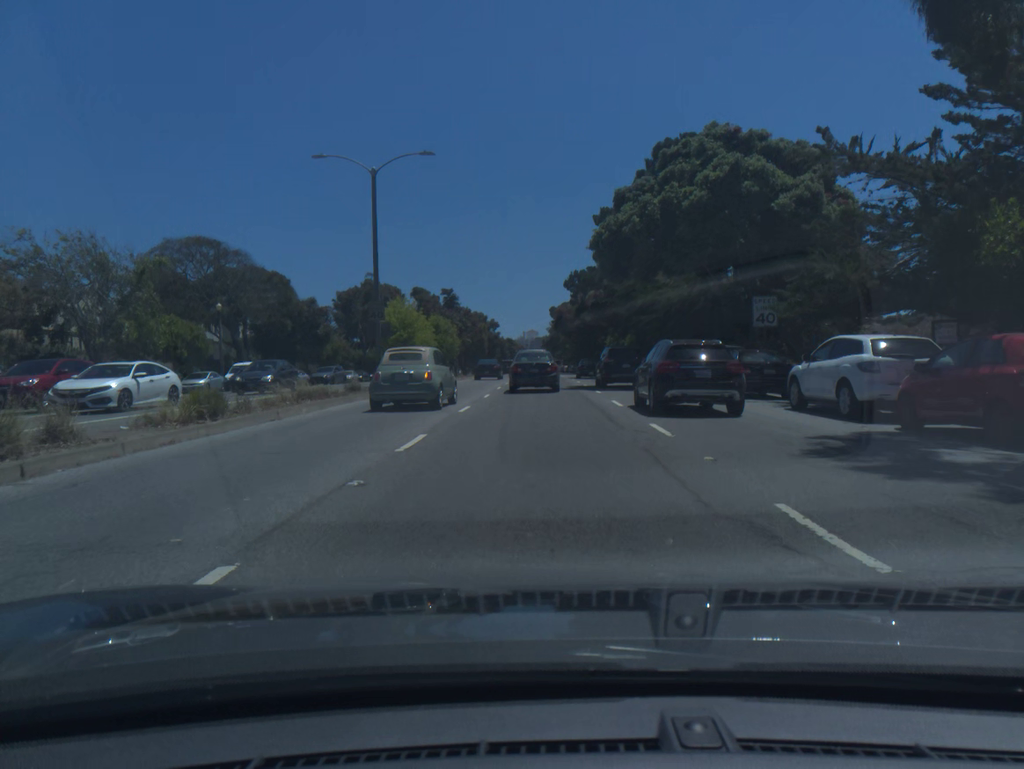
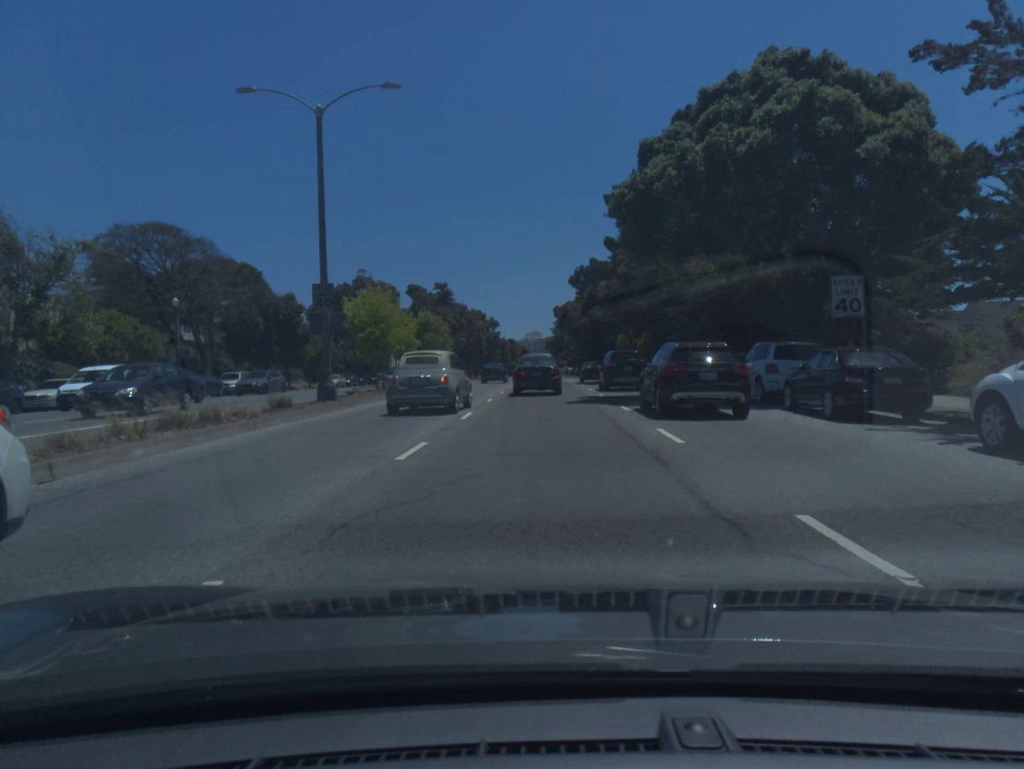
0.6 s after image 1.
(0.0, +7.7) m; 0°
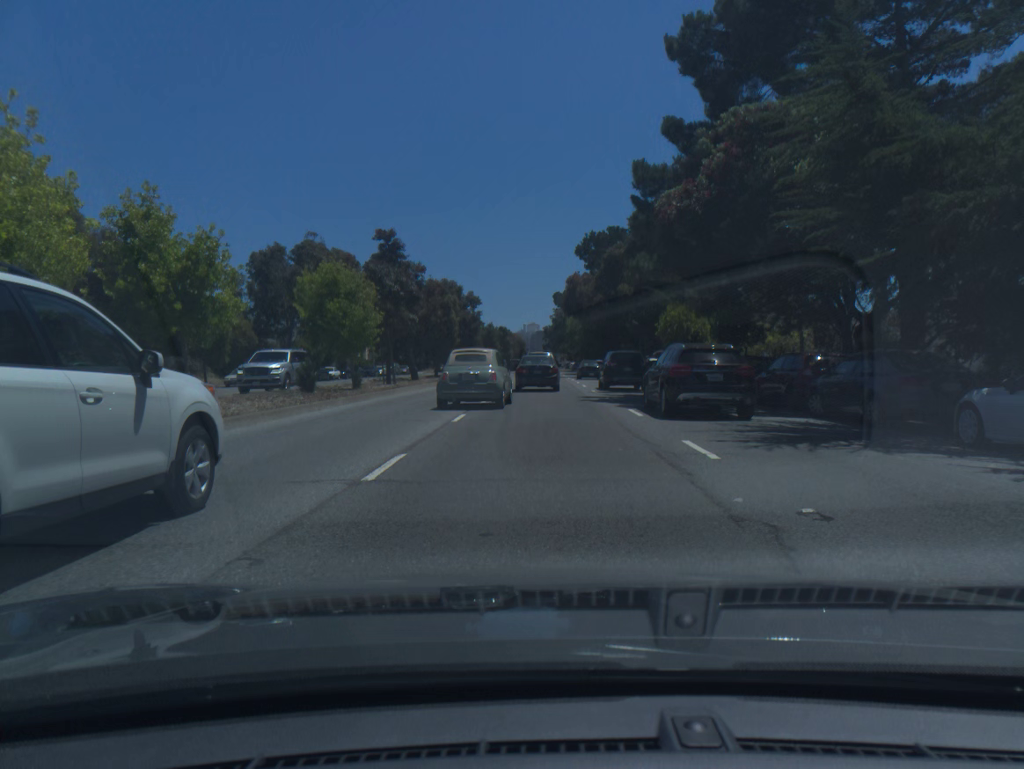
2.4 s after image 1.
(0.0, +24.0) m; 0°
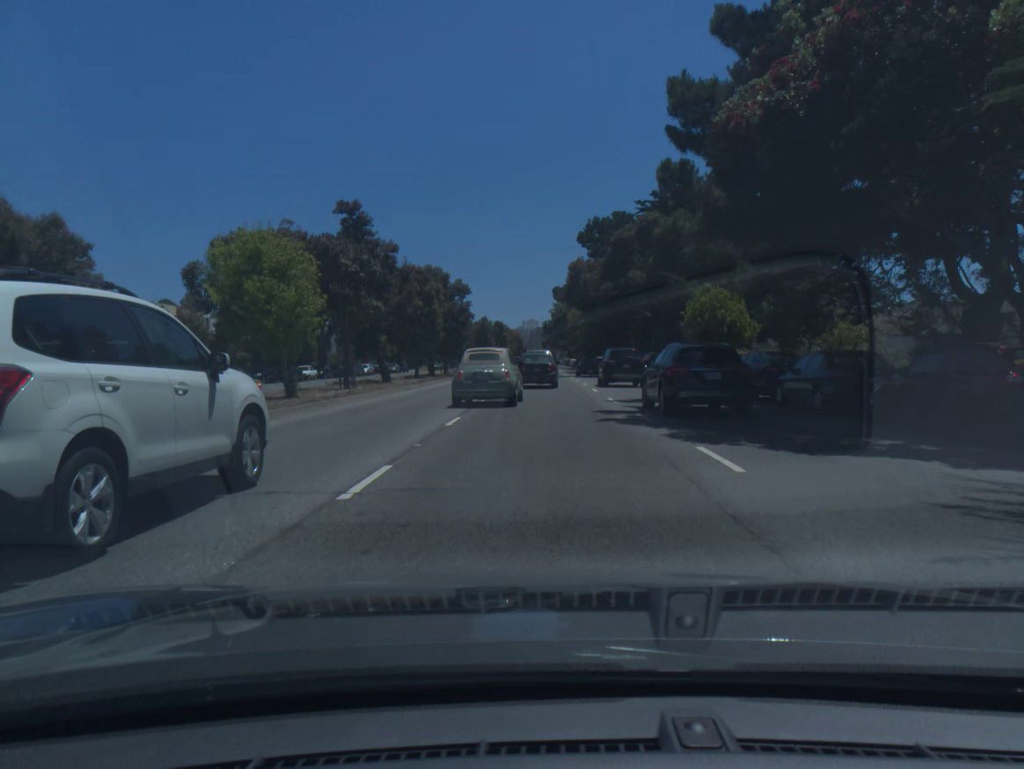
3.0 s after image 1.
(0.0, +8.3) m; 0°
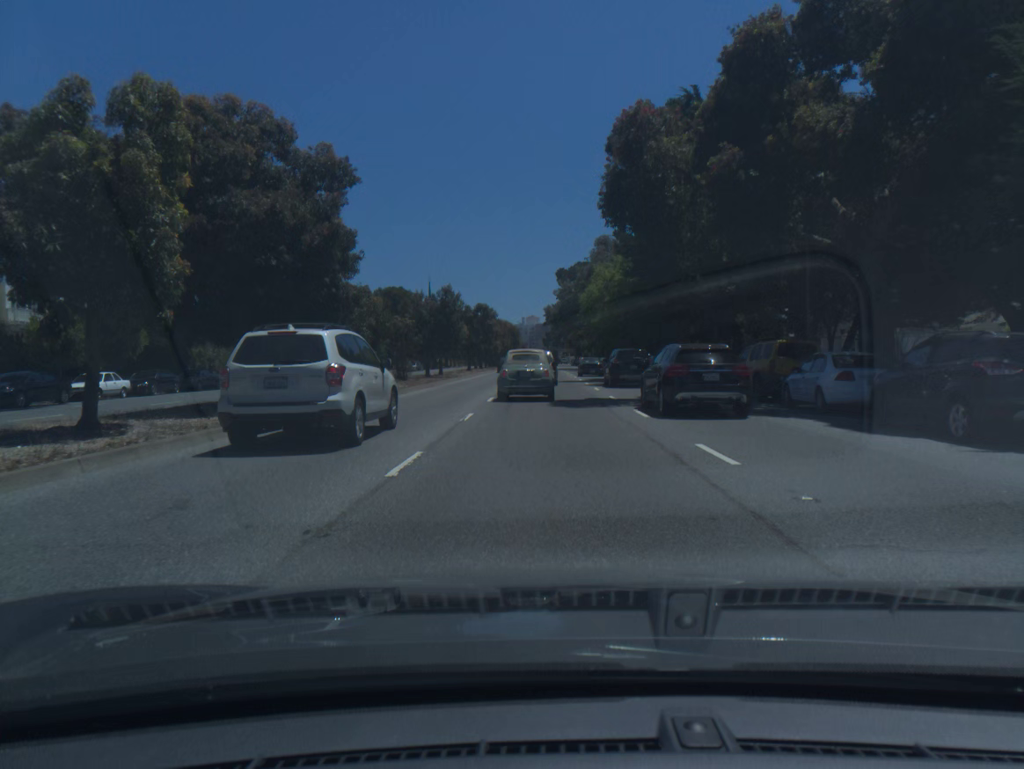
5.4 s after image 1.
(-0.3, +34.5) m; 0°
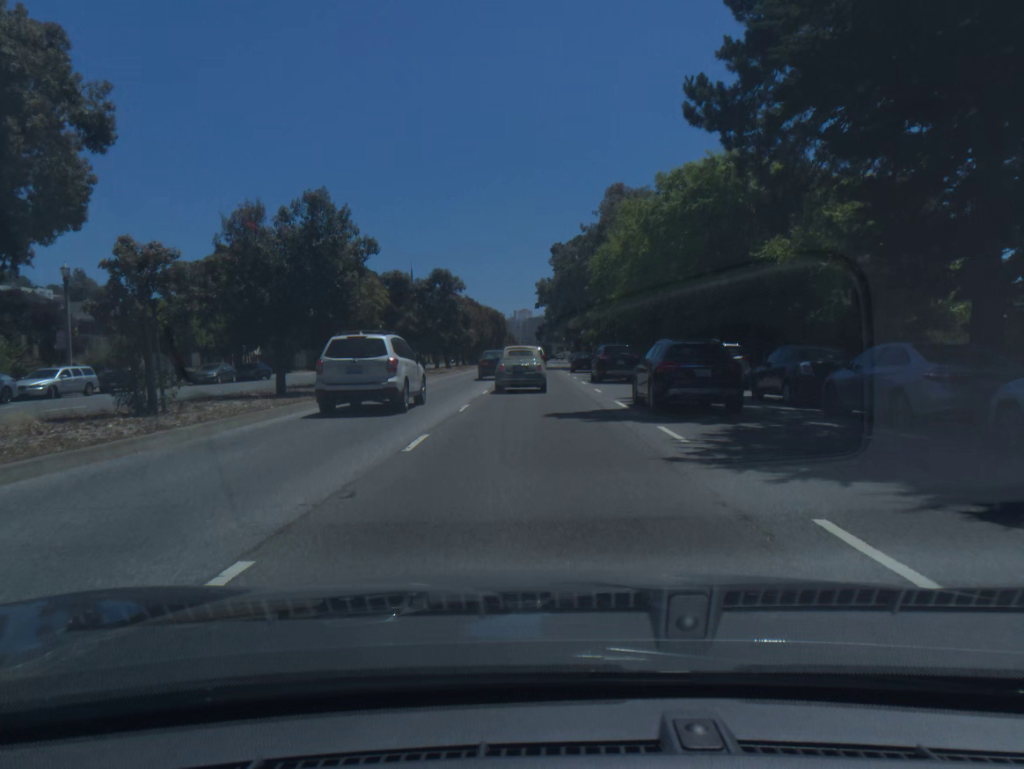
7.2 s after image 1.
(+0.1, +27.2) m; 0°
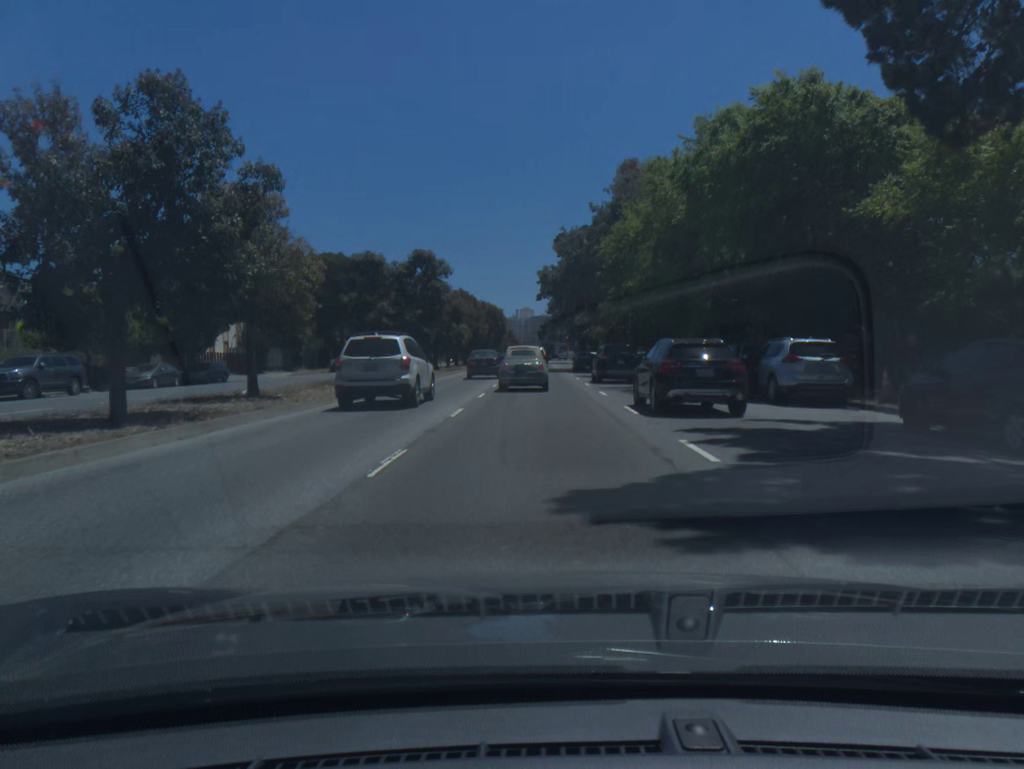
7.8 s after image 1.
(0.0, +9.2) m; 0°
